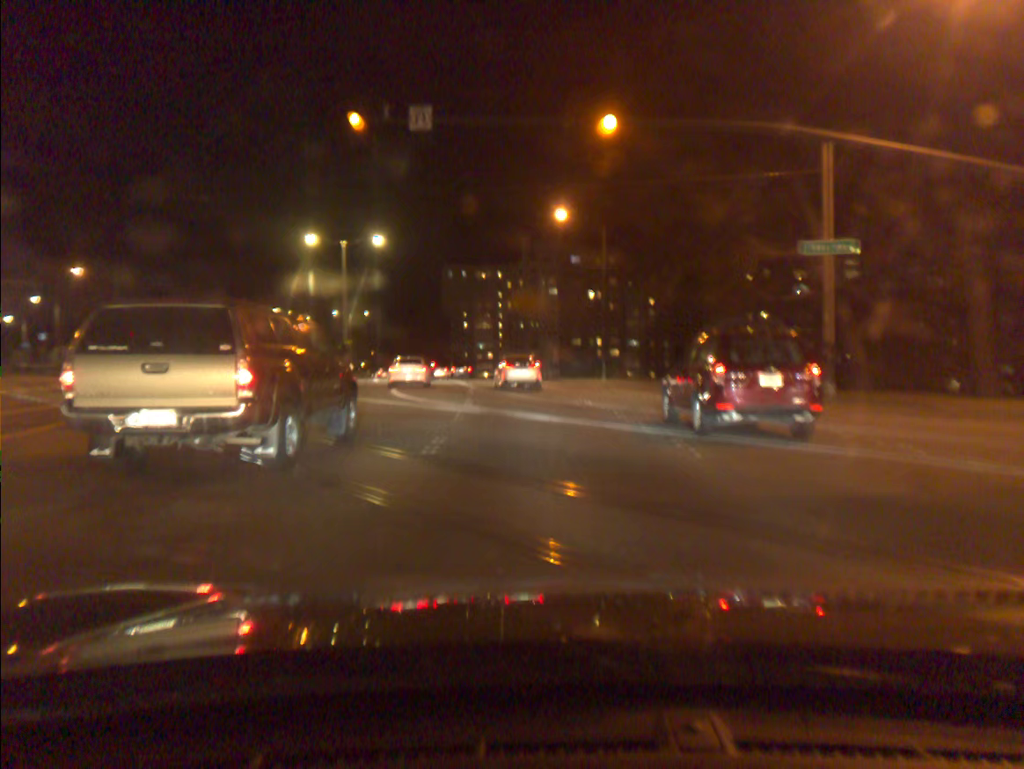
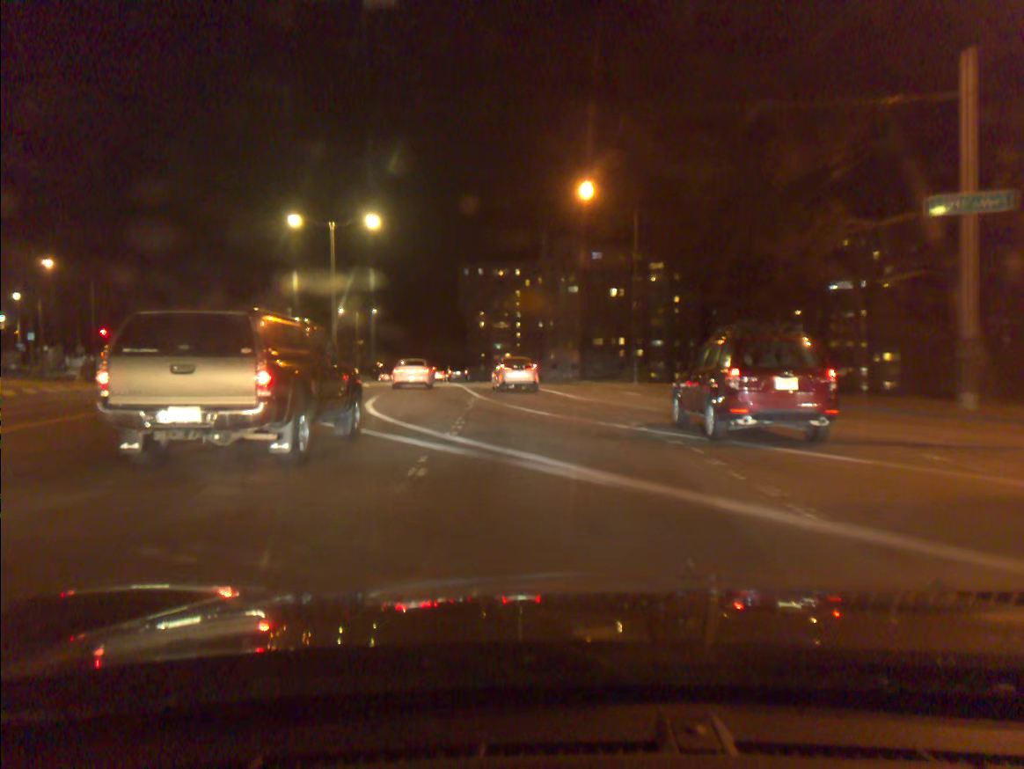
(0.0, +7.5) m; -1°
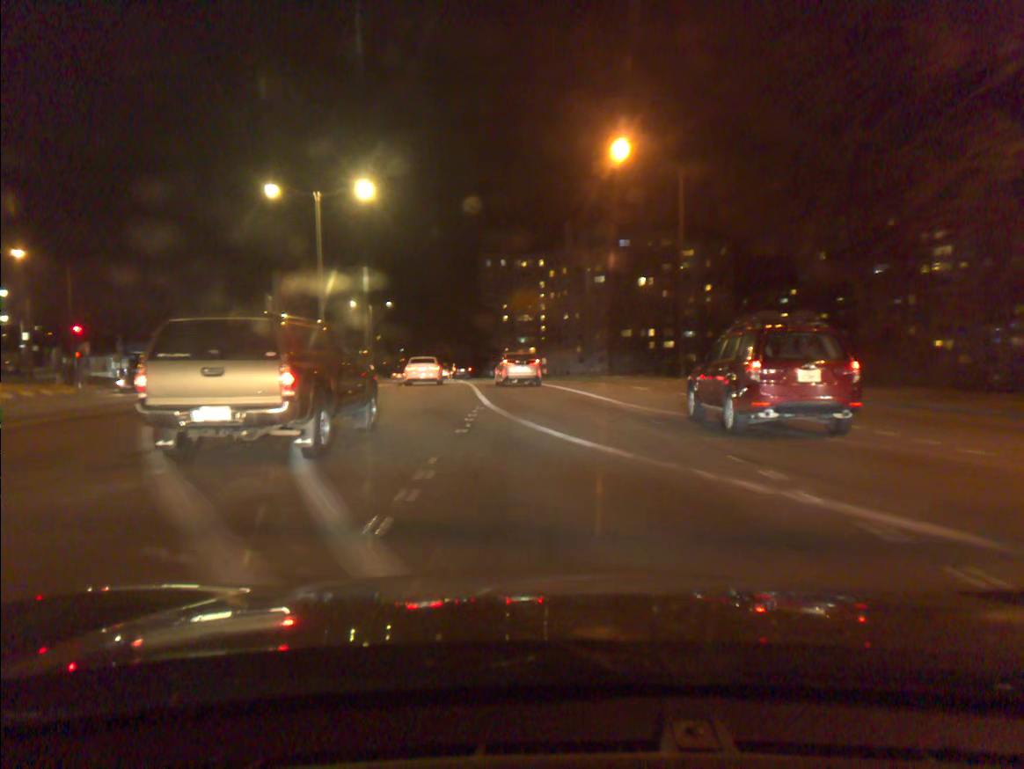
(-0.1, +7.7) m; -2°
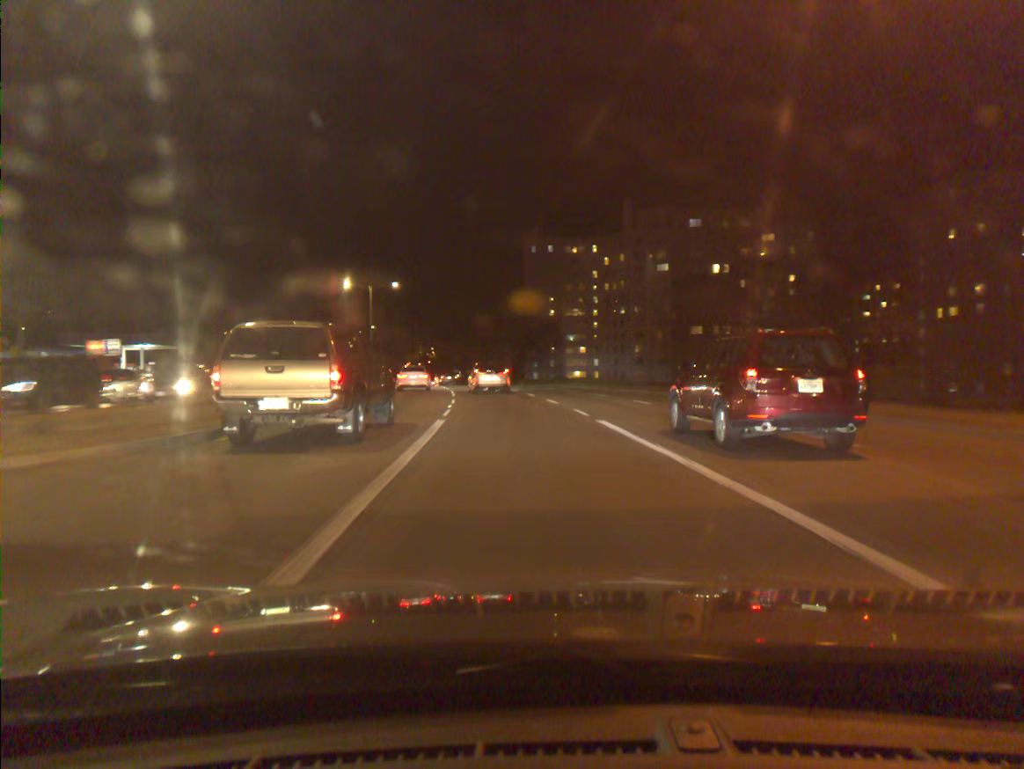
(-0.7, +25.2) m; -3°
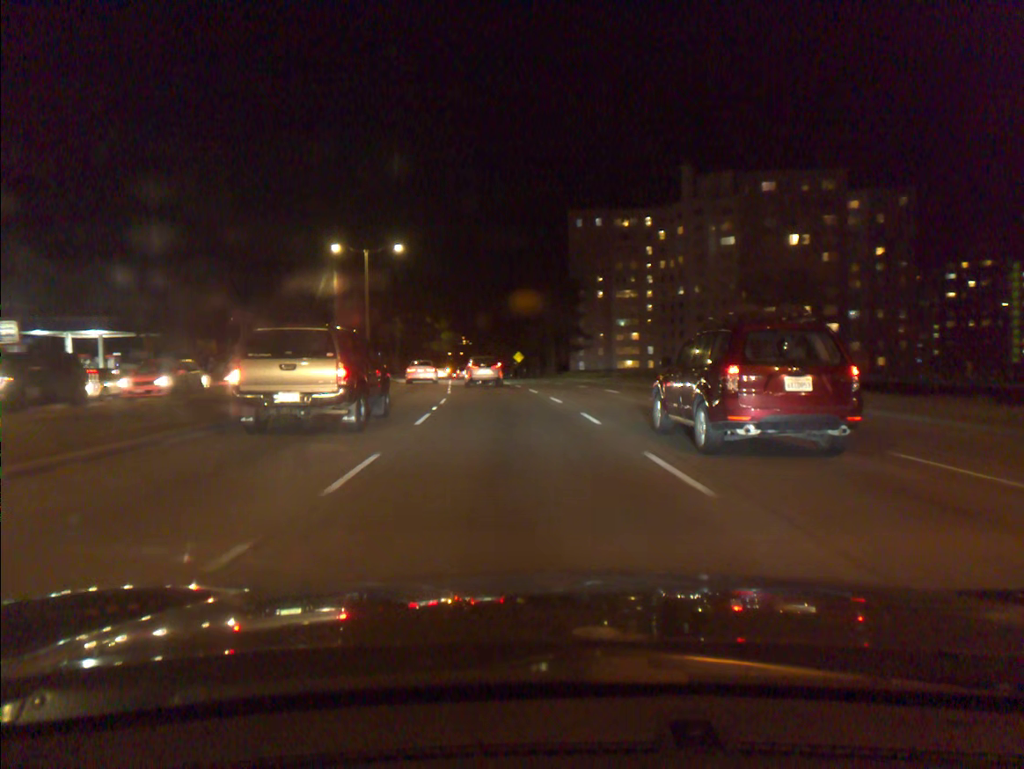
(-0.5, +18.5) m; -3°
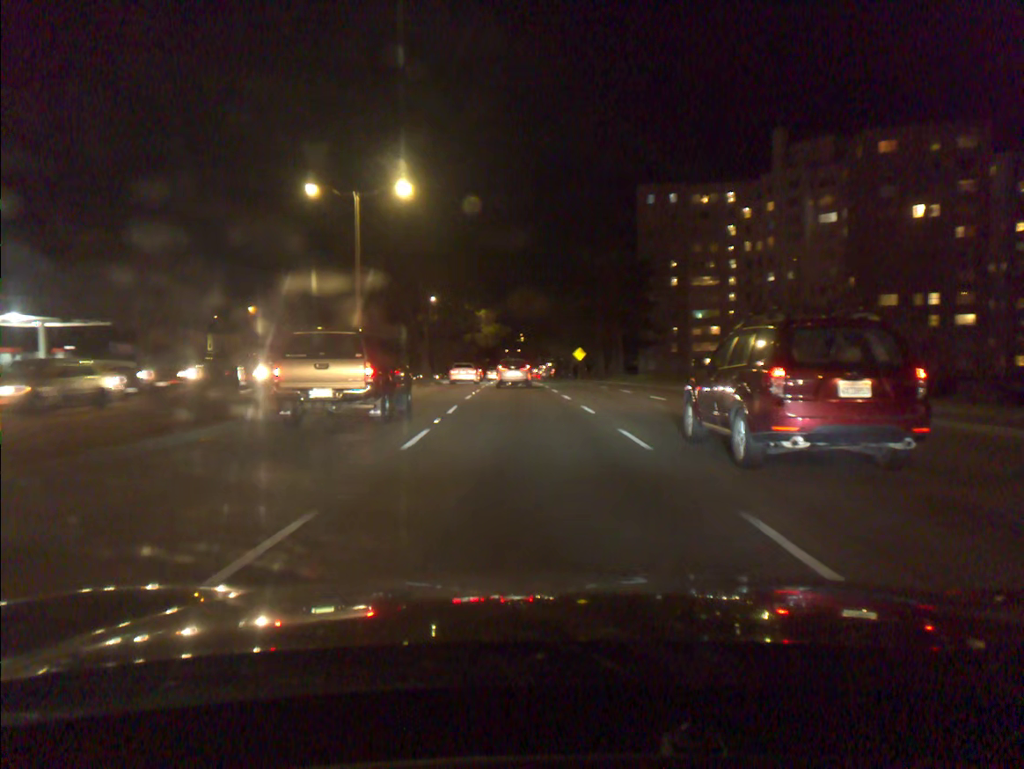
(-0.7, +18.8) m; -4°
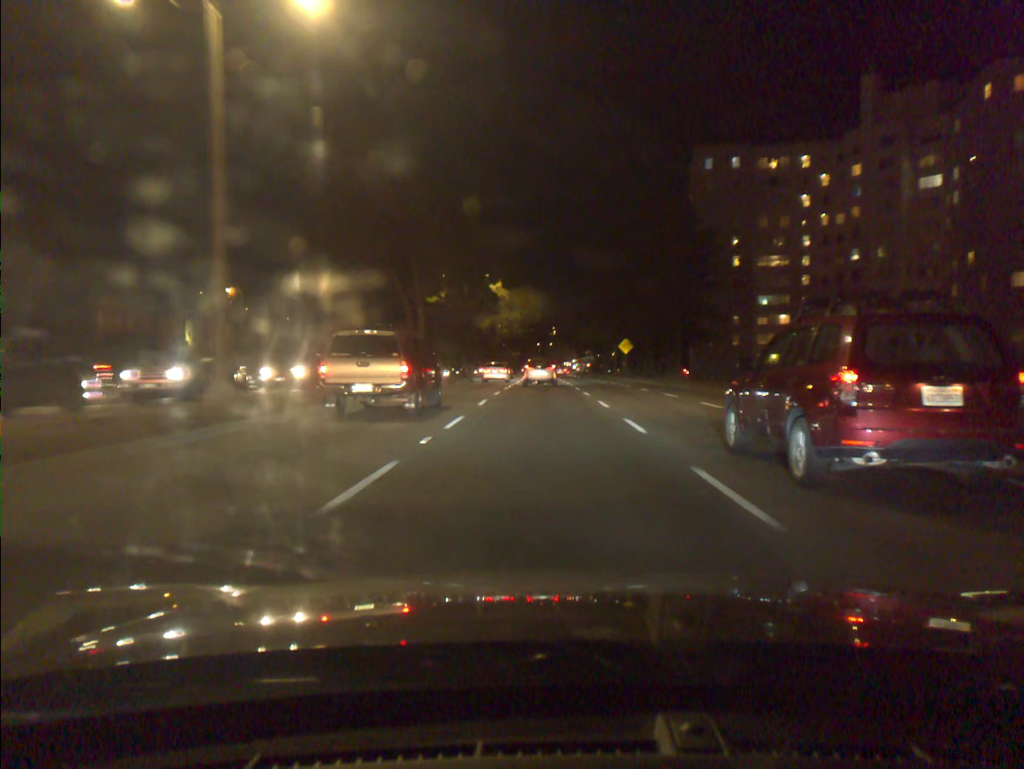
(-0.4, +19.5) m; -2°
